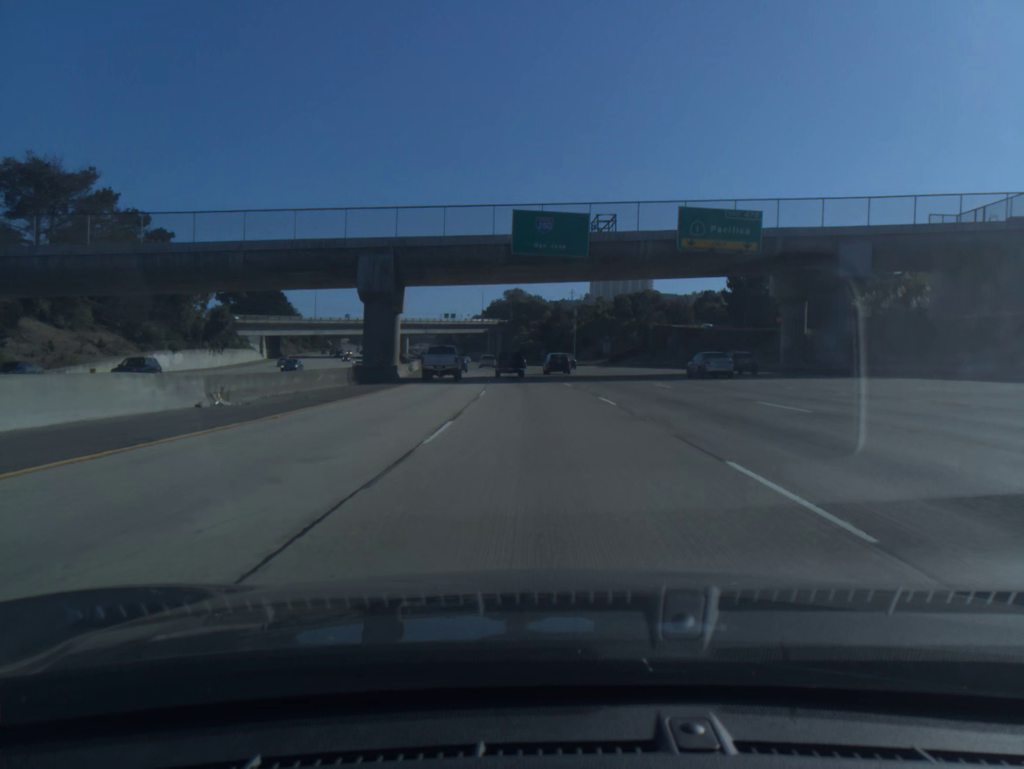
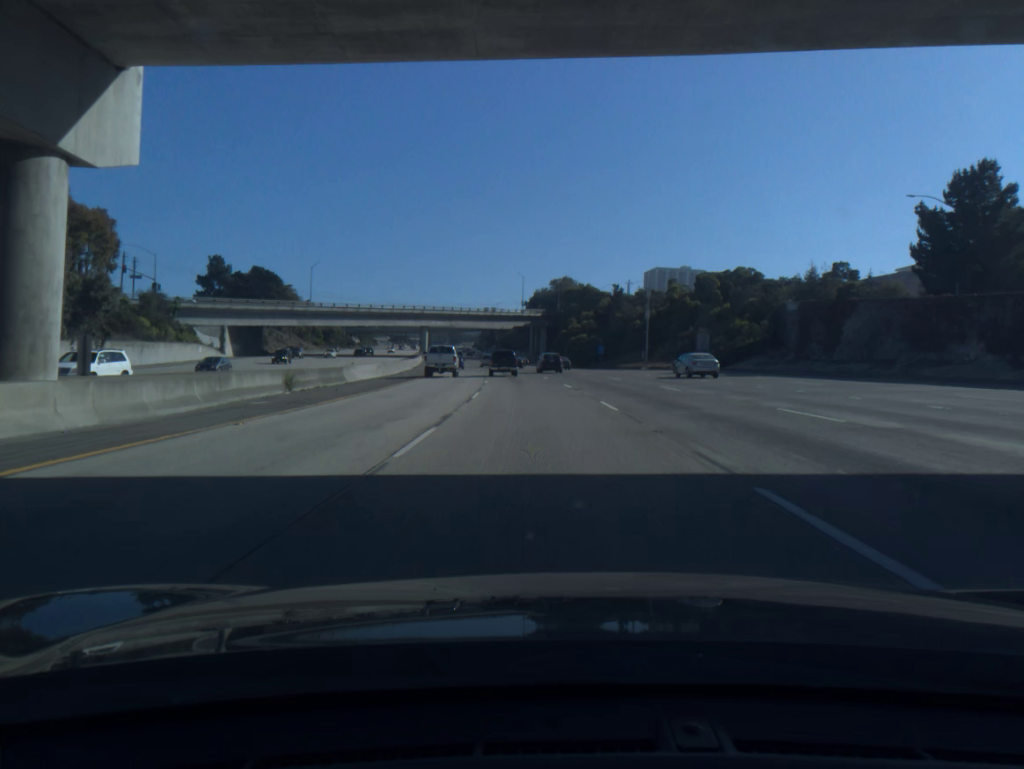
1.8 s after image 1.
(-1.2, +45.5) m; -3°
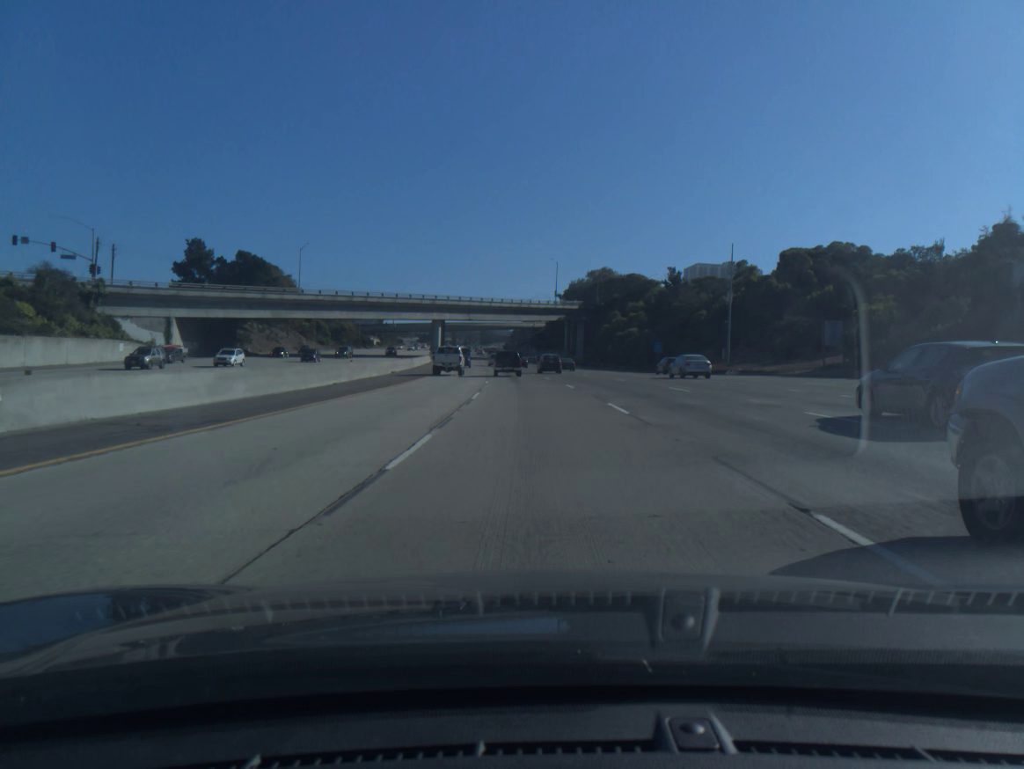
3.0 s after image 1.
(-0.7, +30.1) m; -2°
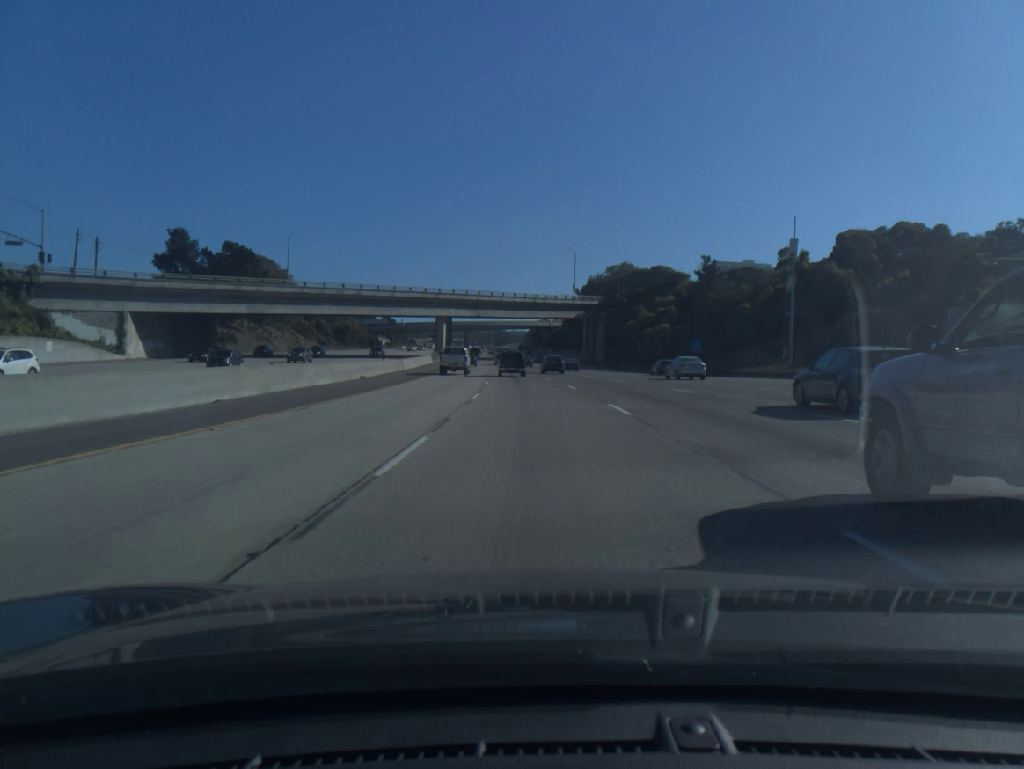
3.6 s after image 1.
(-0.1, +15.1) m; -1°
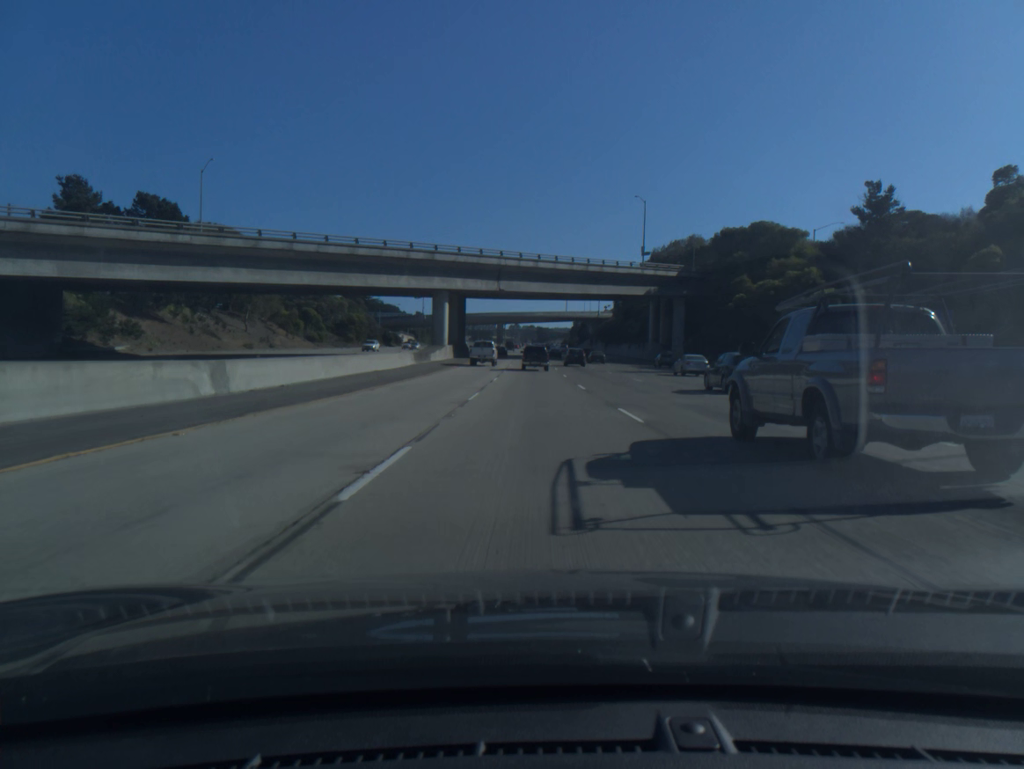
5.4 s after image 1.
(-1.3, +45.3) m; -3°
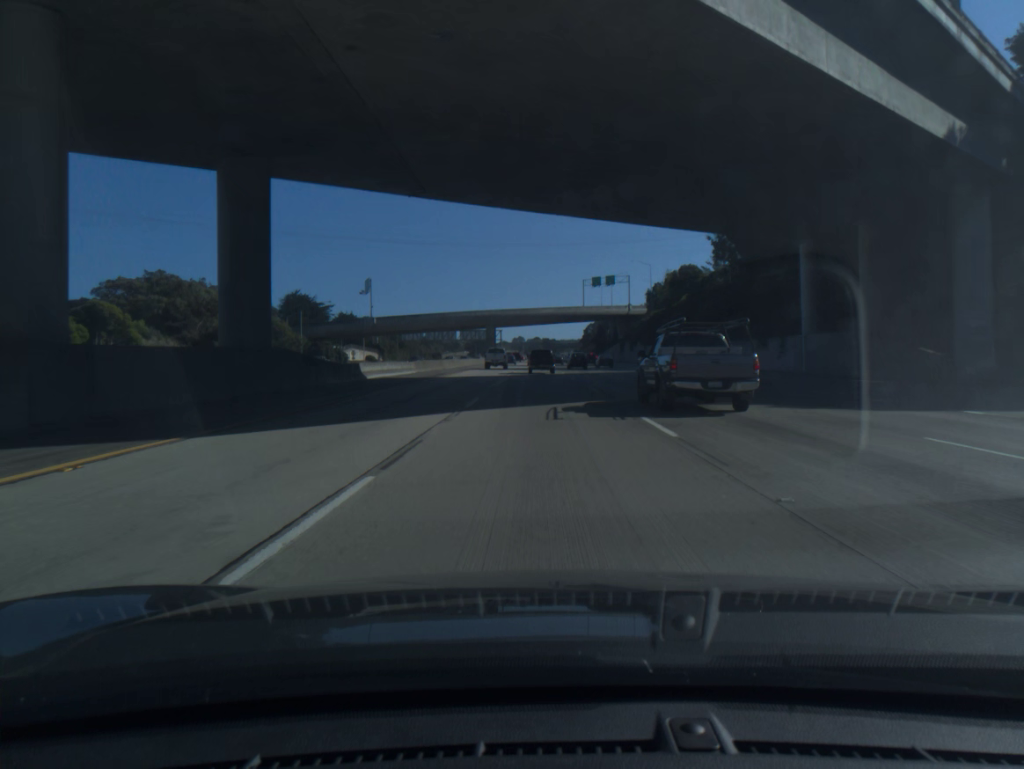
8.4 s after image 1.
(-1.0, +75.7) m; 0°
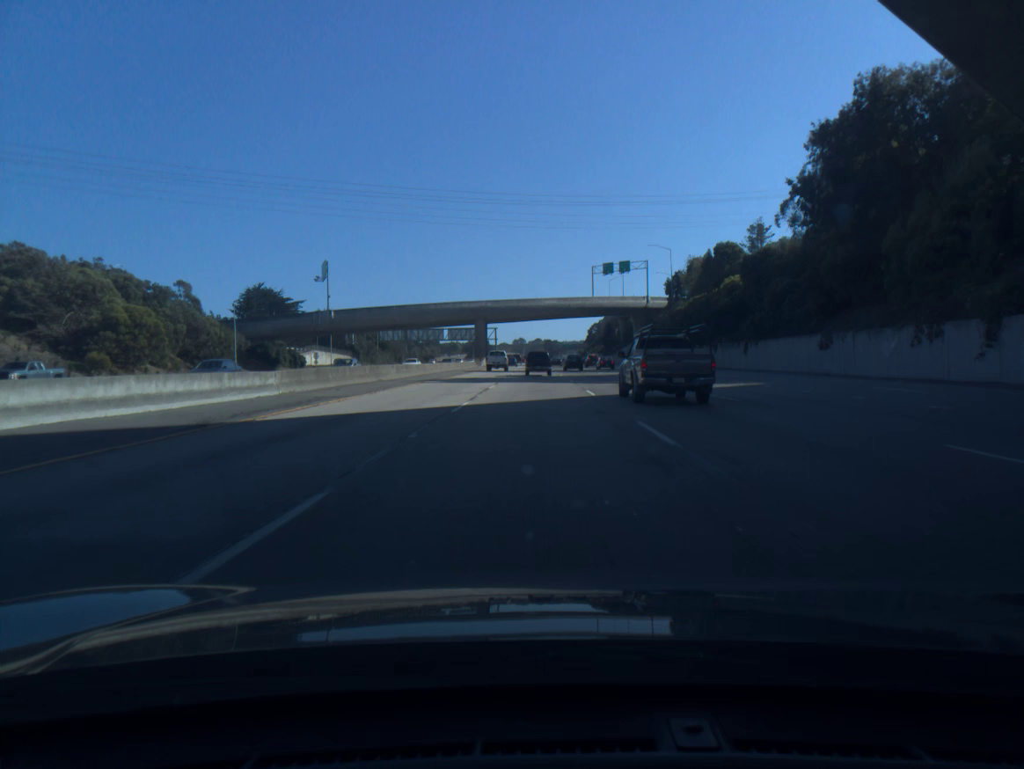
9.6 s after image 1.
(0.0, +30.2) m; 0°
